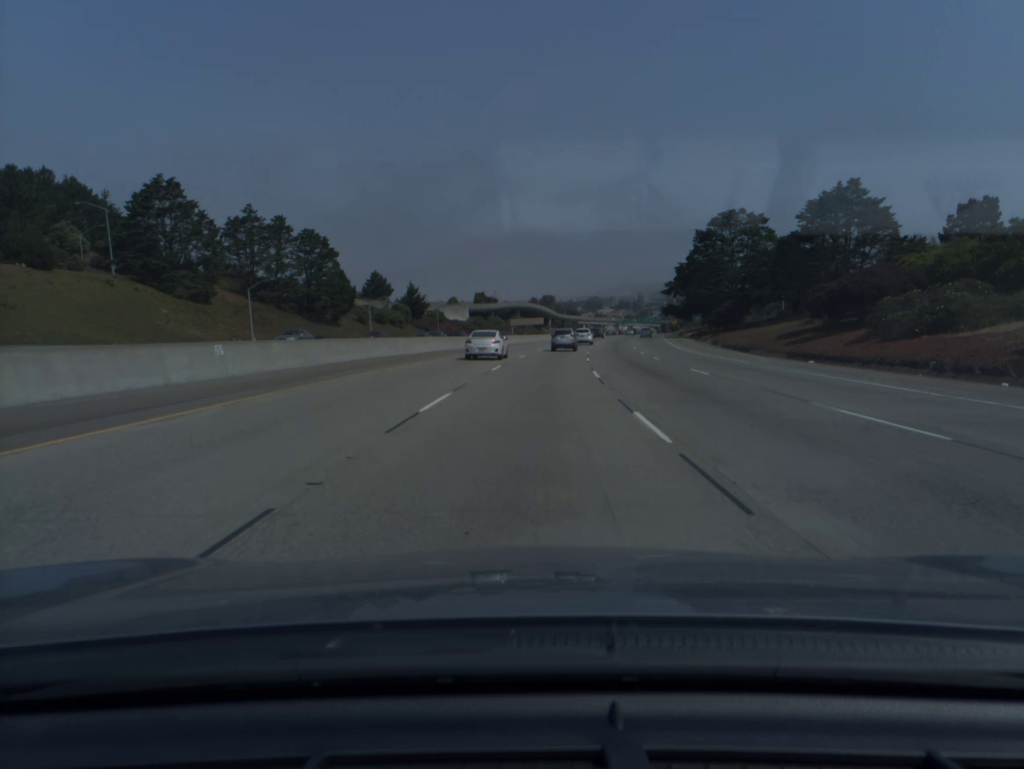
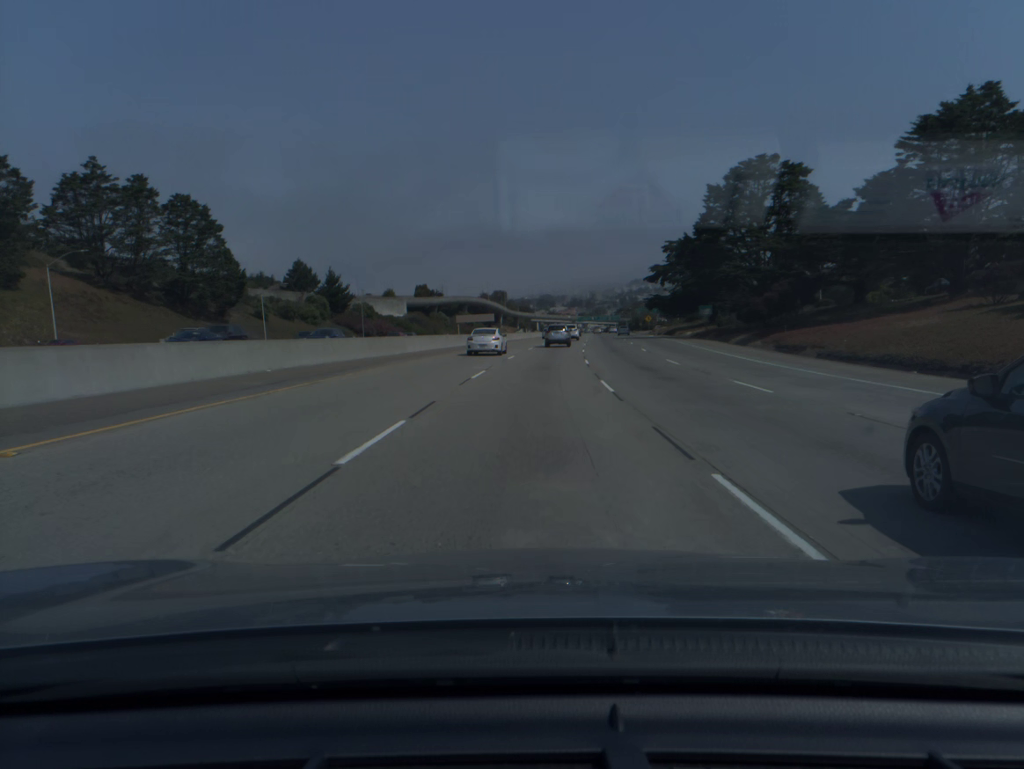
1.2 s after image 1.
(+1.0, +34.6) m; +3°
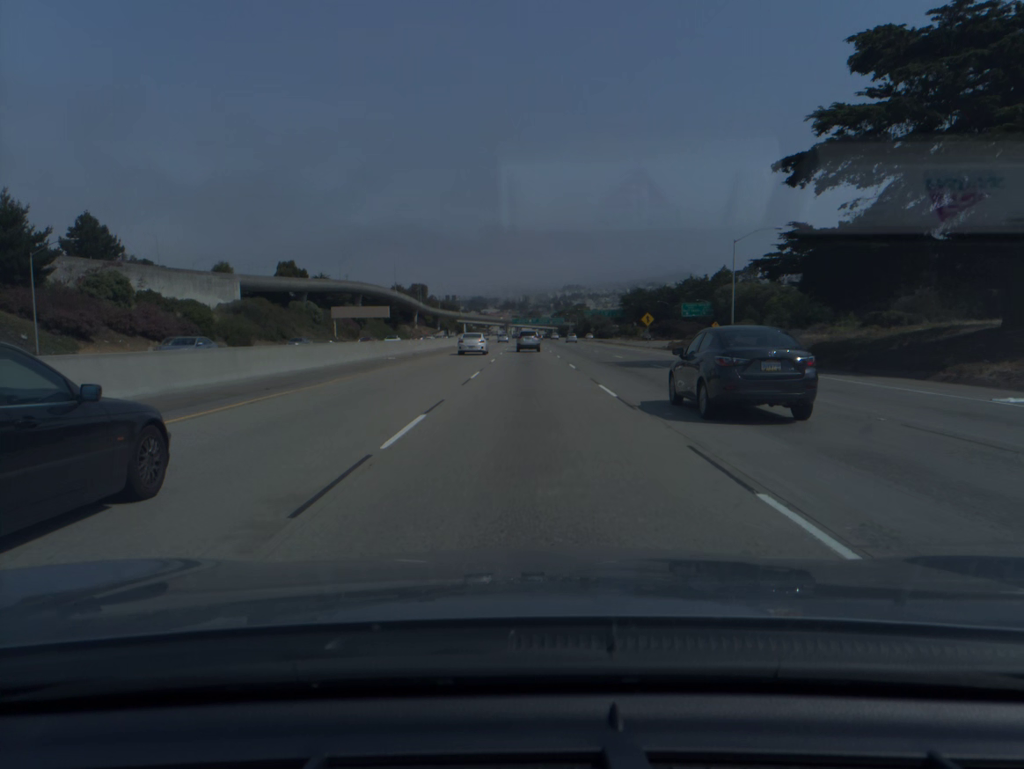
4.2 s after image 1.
(+4.7, +86.5) m; +5°
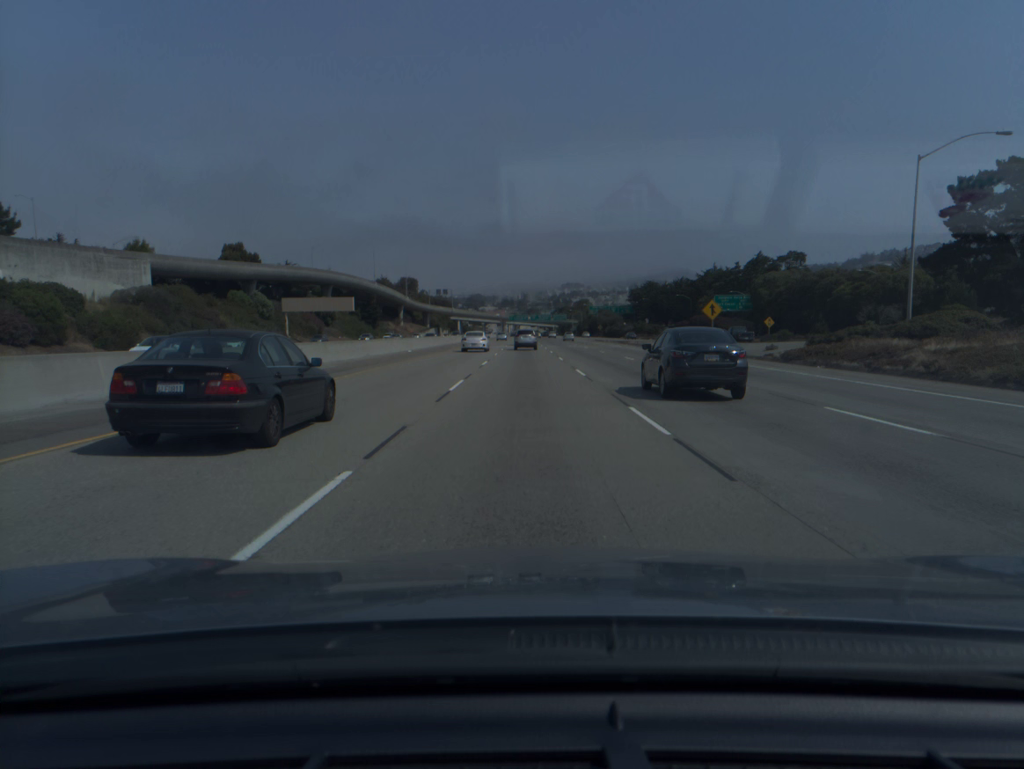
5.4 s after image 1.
(+0.1, +34.9) m; 0°
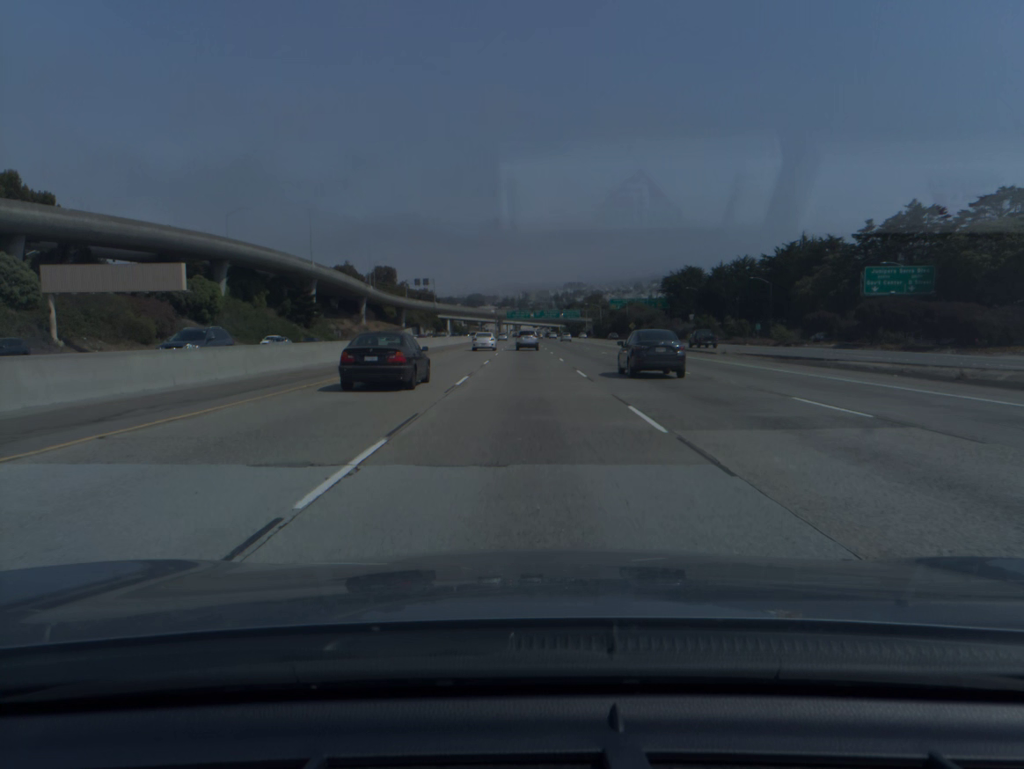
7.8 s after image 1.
(-0.1, +70.9) m; 0°
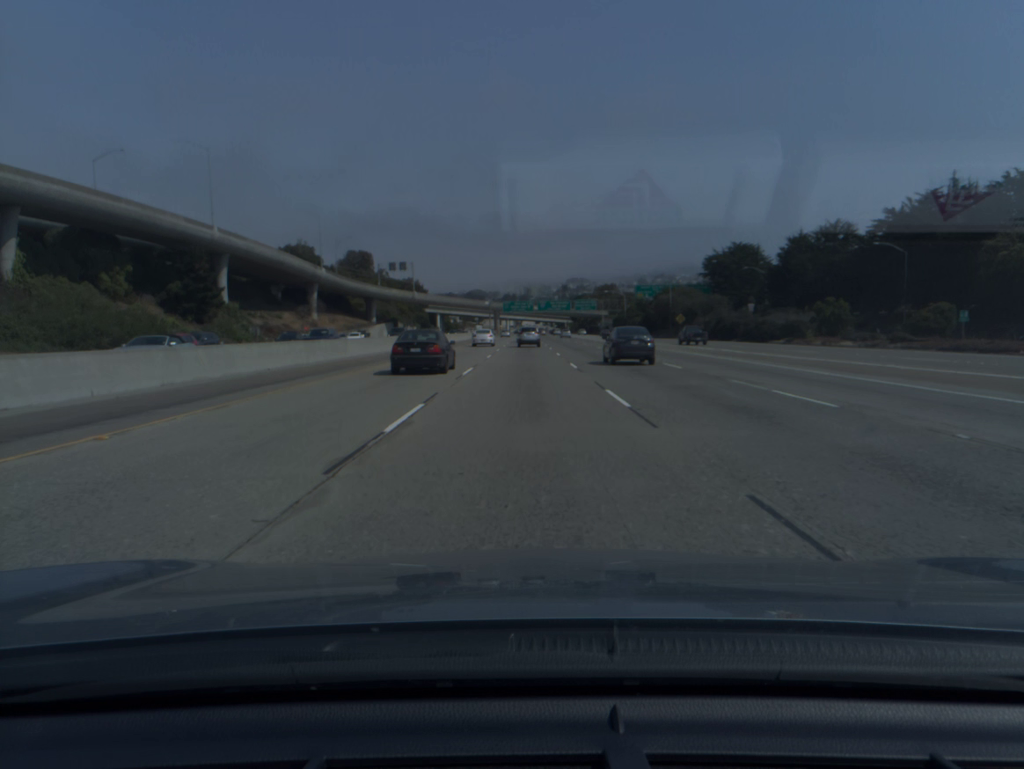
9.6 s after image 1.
(0.0, +53.9) m; 0°
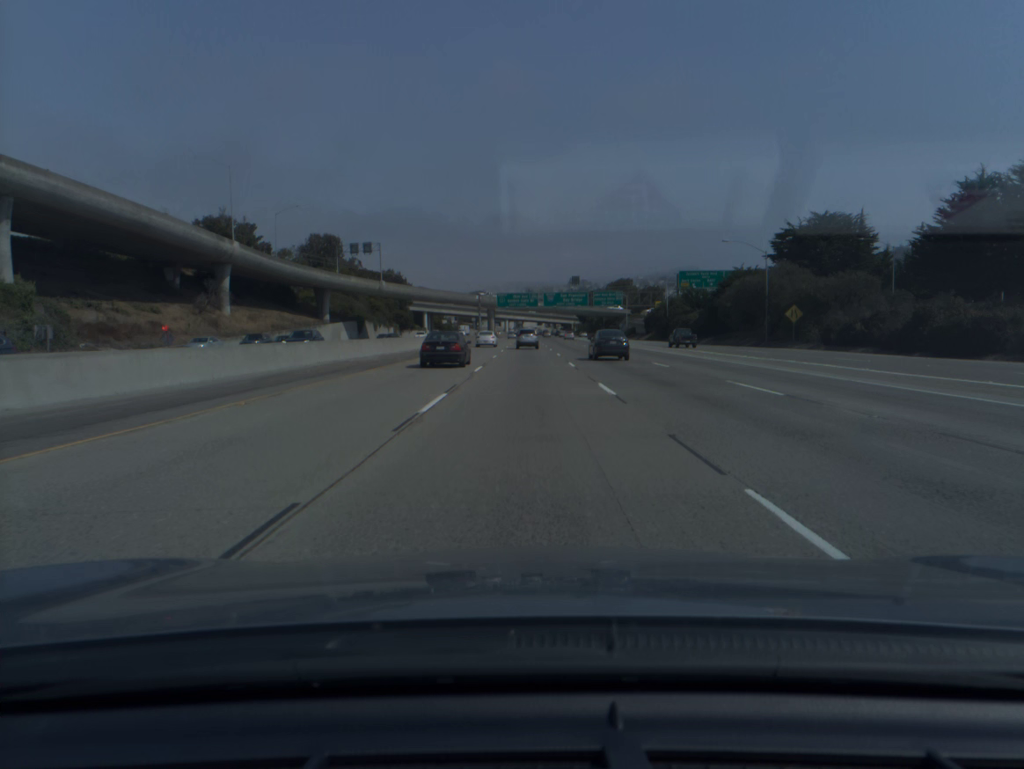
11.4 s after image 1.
(-0.1, +53.9) m; 0°
